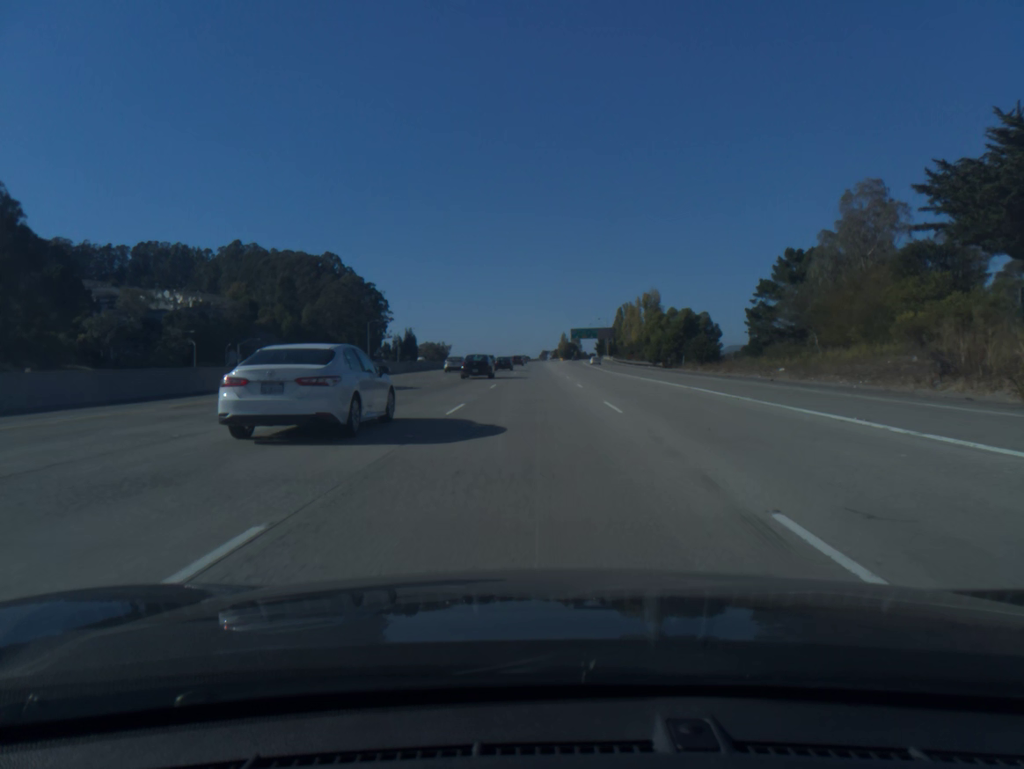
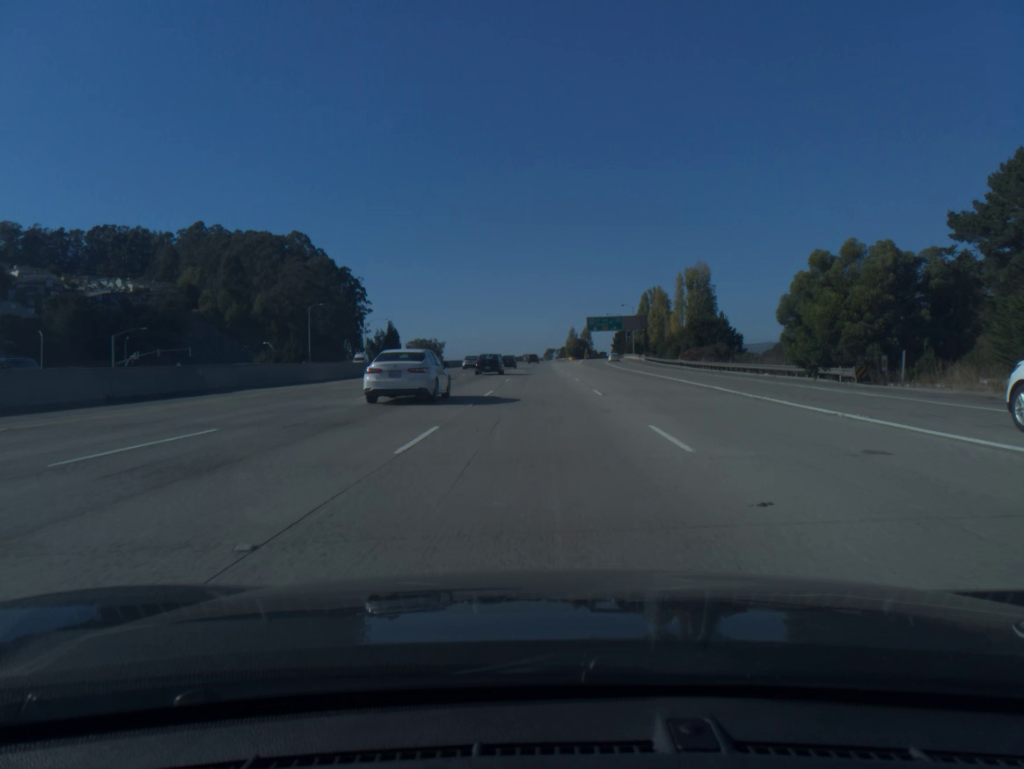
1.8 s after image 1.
(-0.2, +50.4) m; 0°
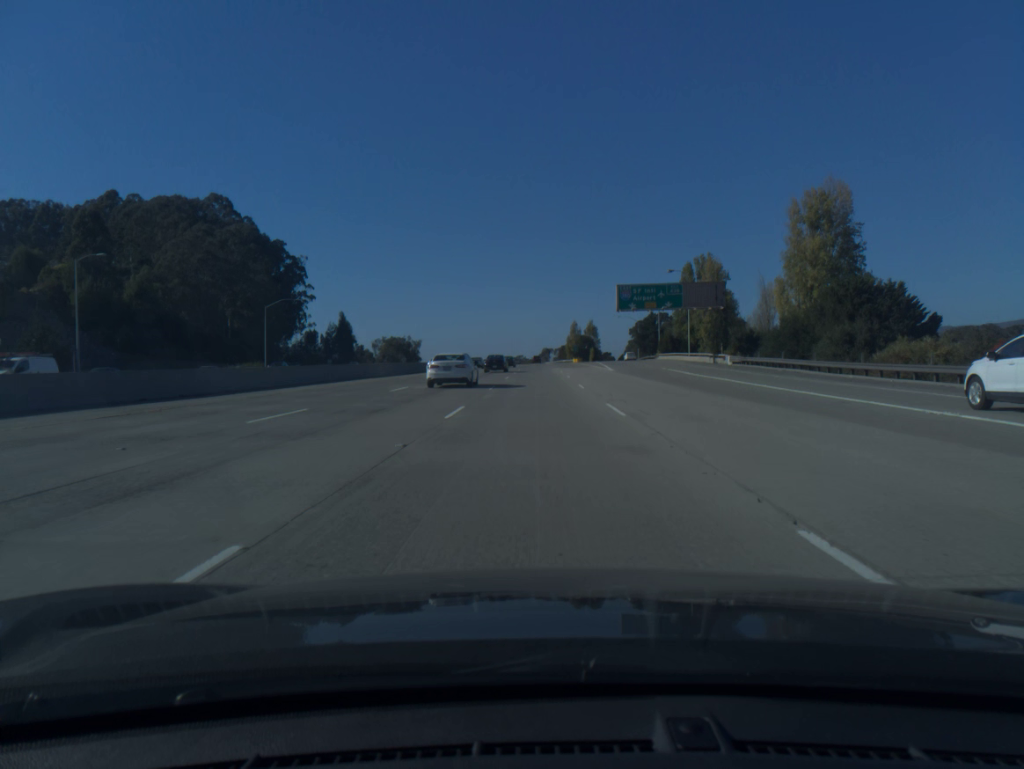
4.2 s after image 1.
(+0.3, +67.2) m; 0°
